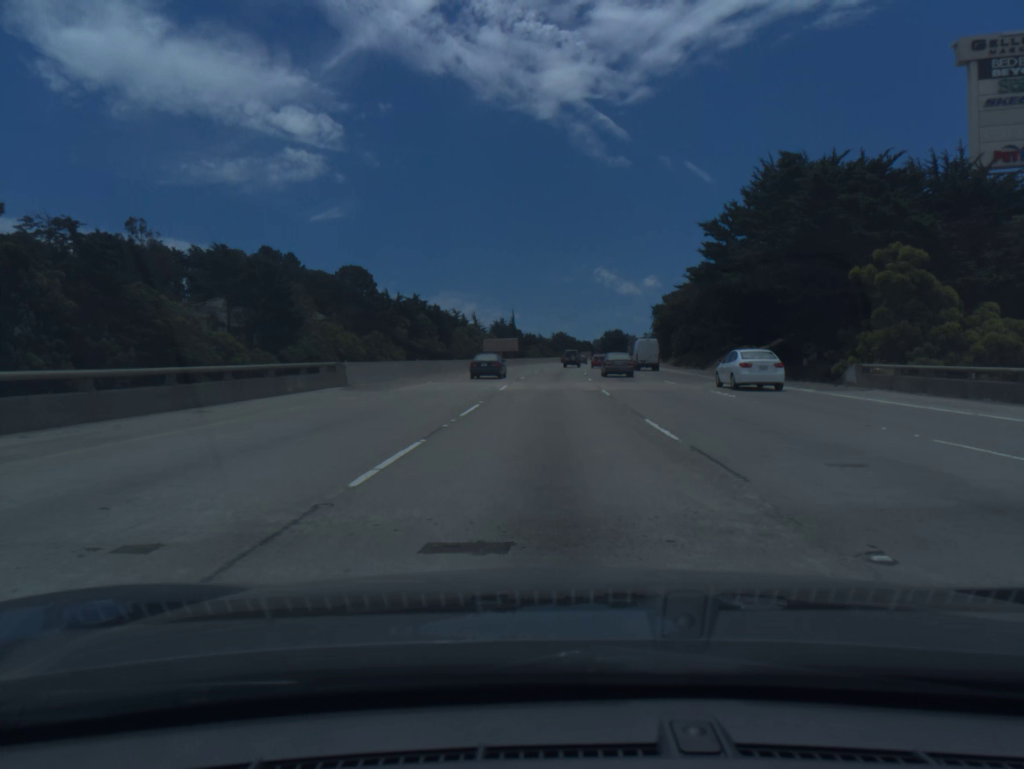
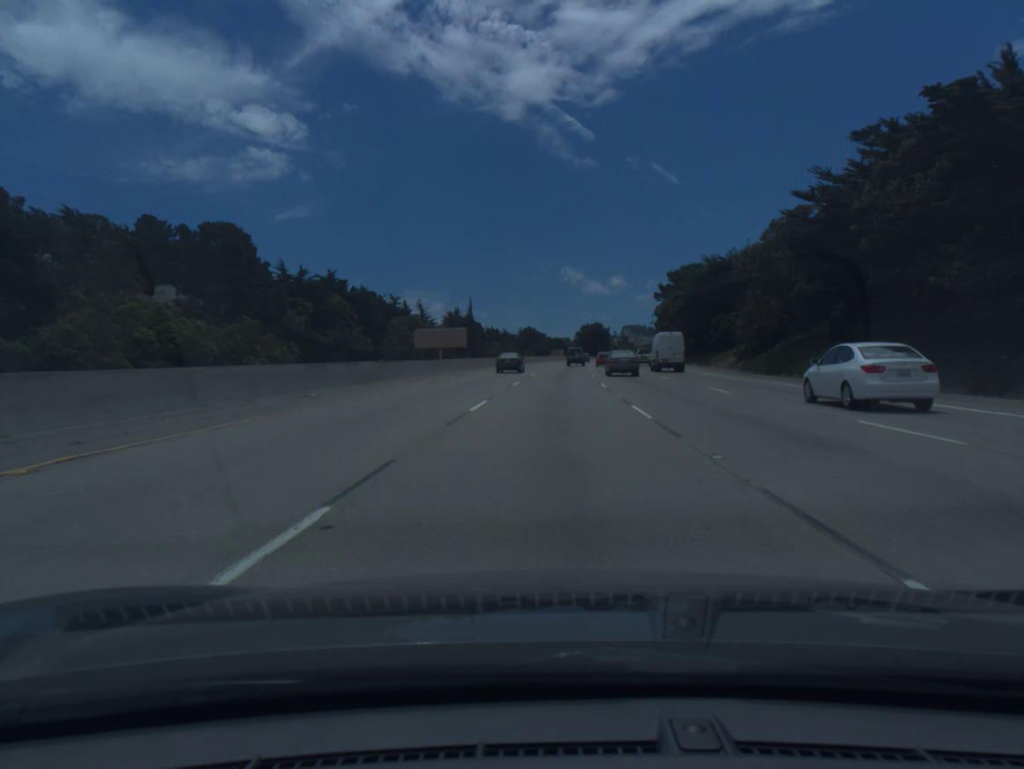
(+1.1, +54.3) m; +2°
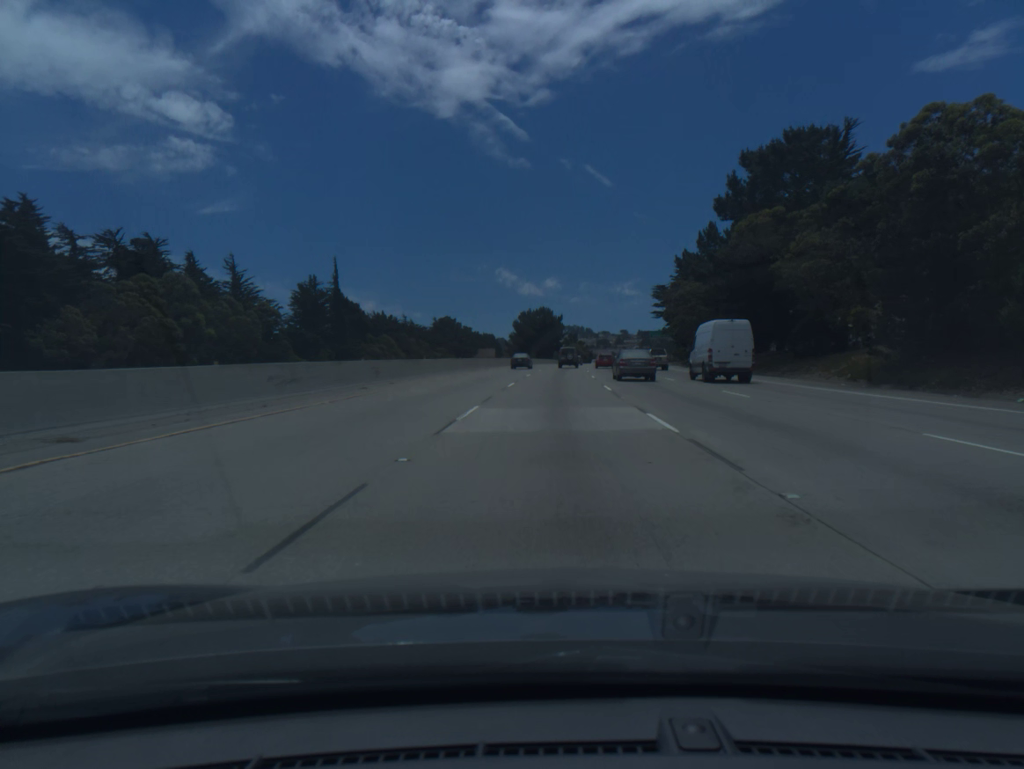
(+3.6, +90.5) m; +5°
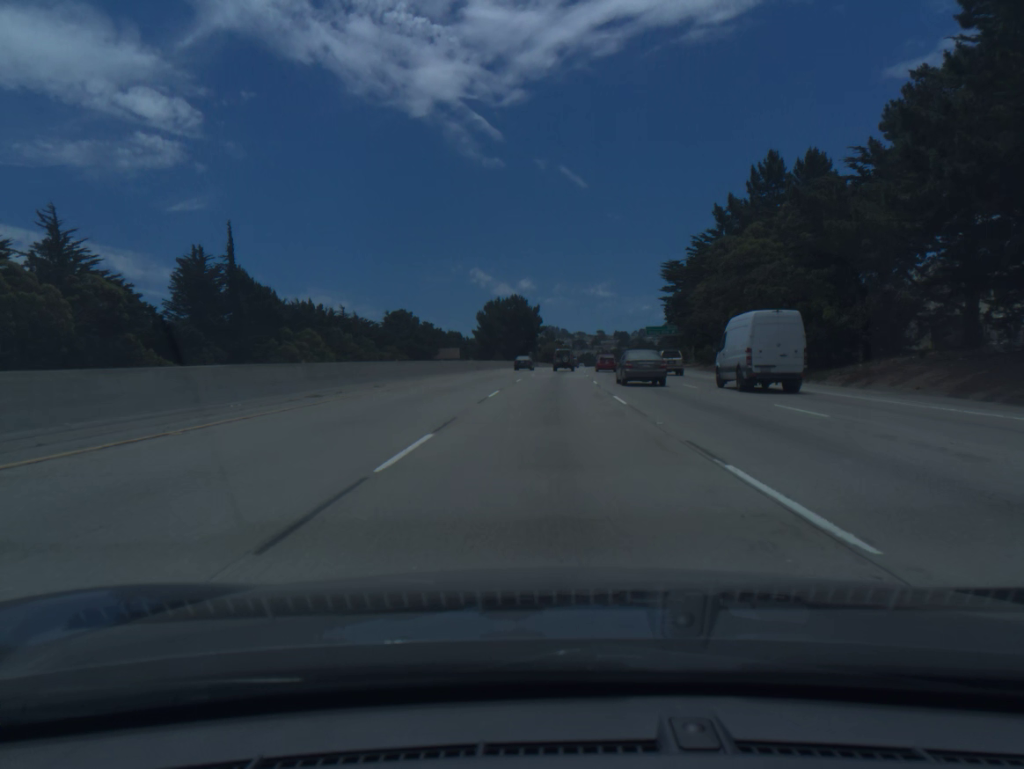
(+0.6, +36.4) m; +2°
